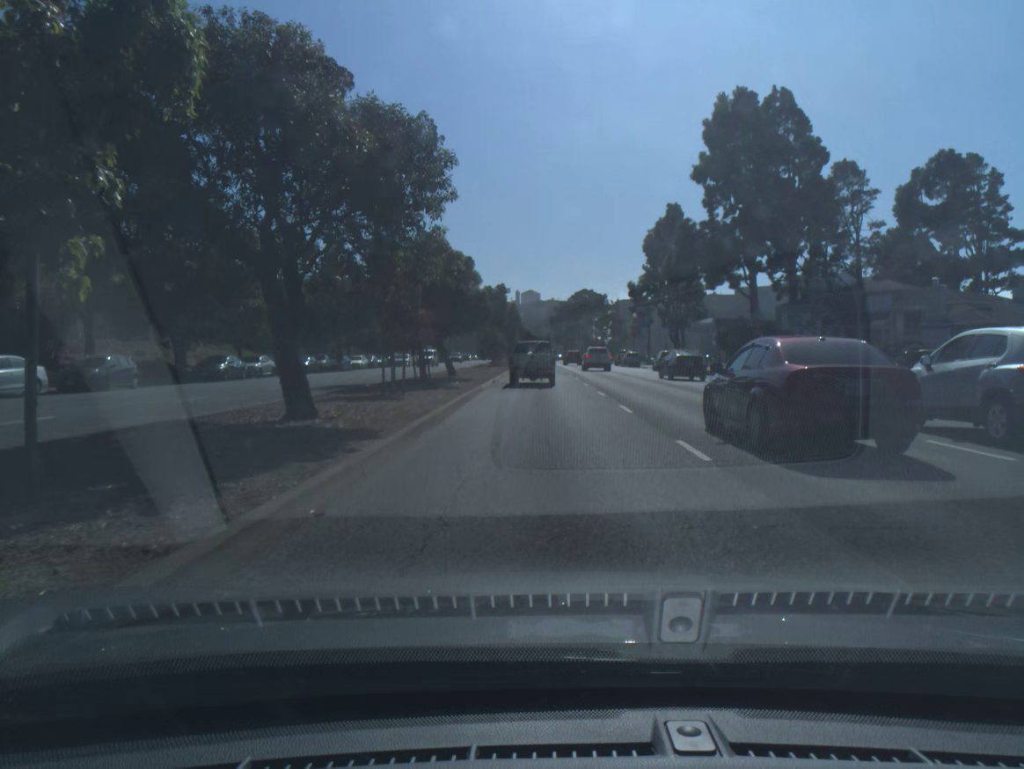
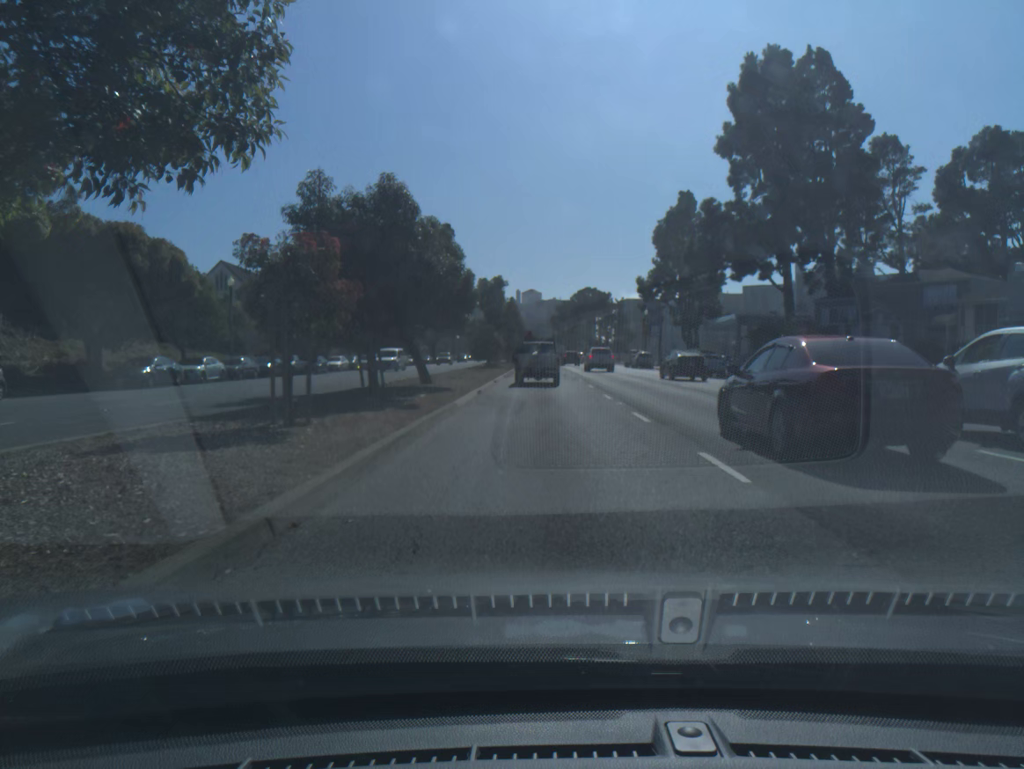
(0.0, +8.8) m; 0°
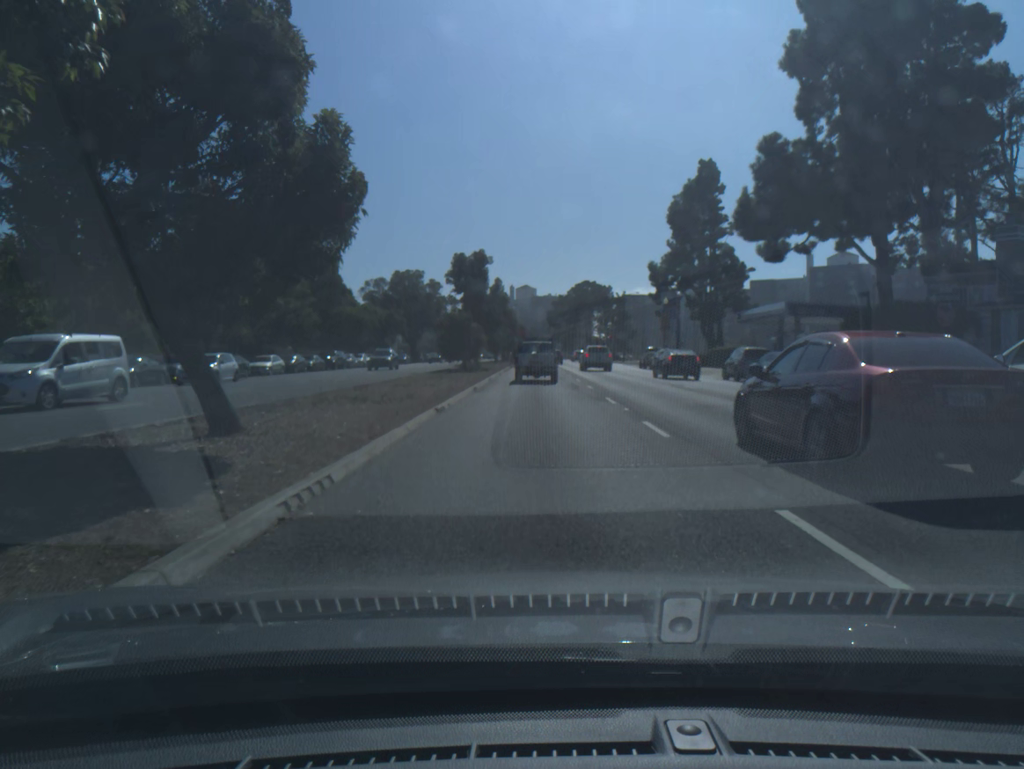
(+0.1, +17.2) m; 0°
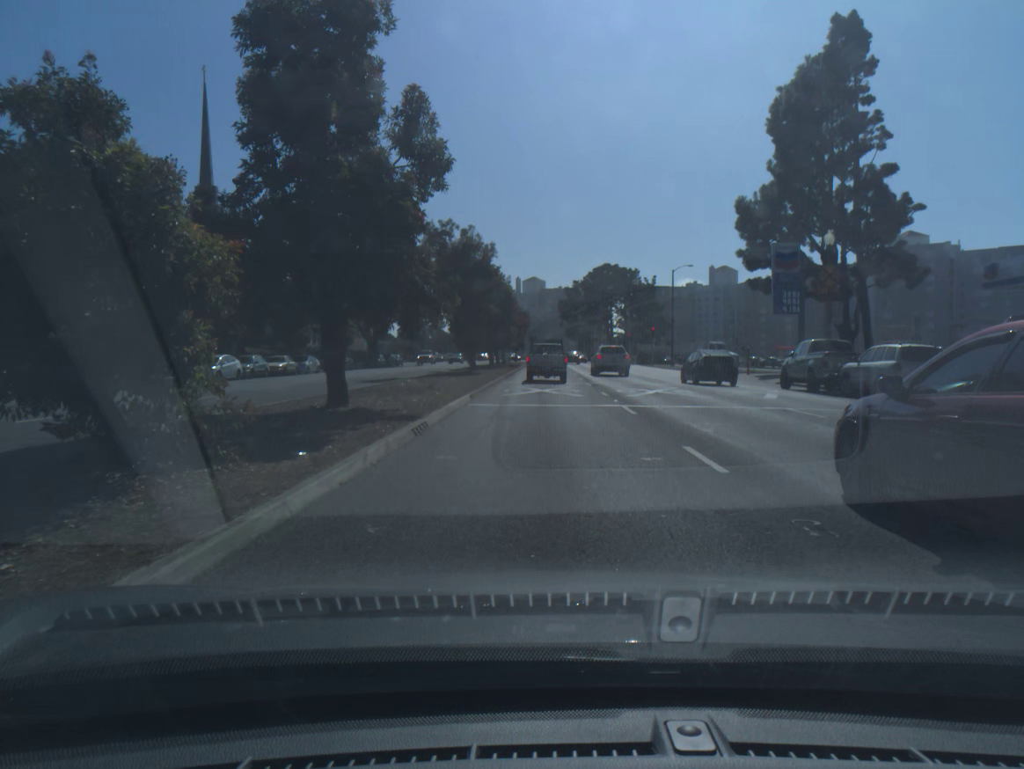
(-0.2, +40.0) m; -1°
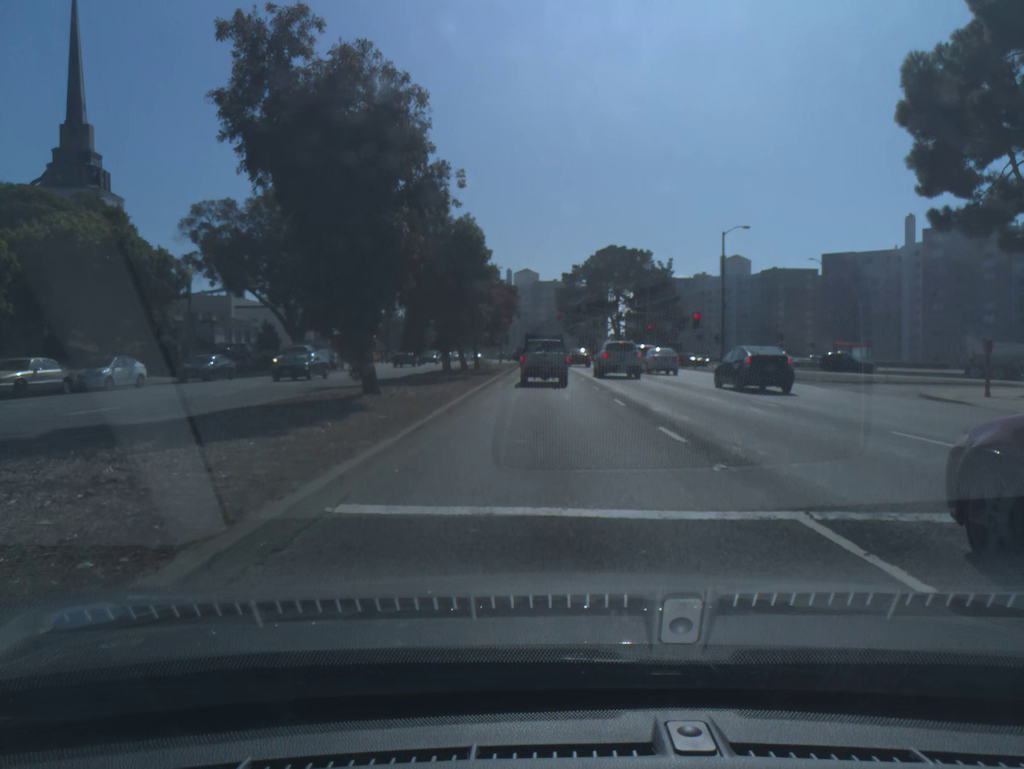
(+0.1, +27.4) m; +1°
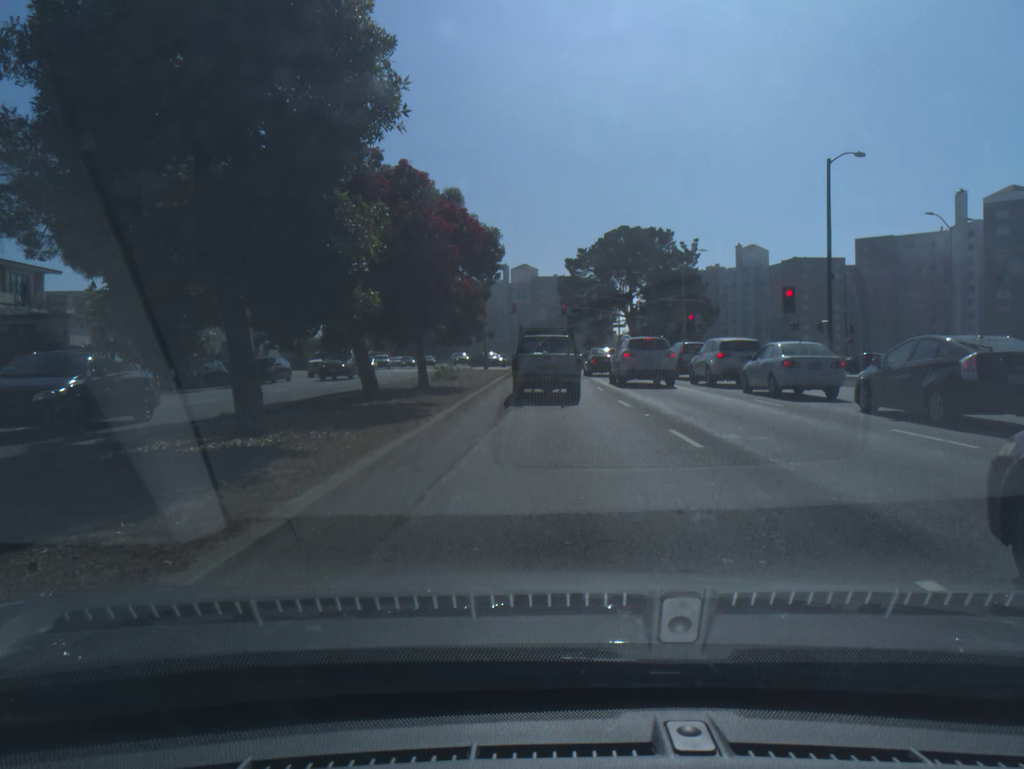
(+0.1, +24.0) m; +1°
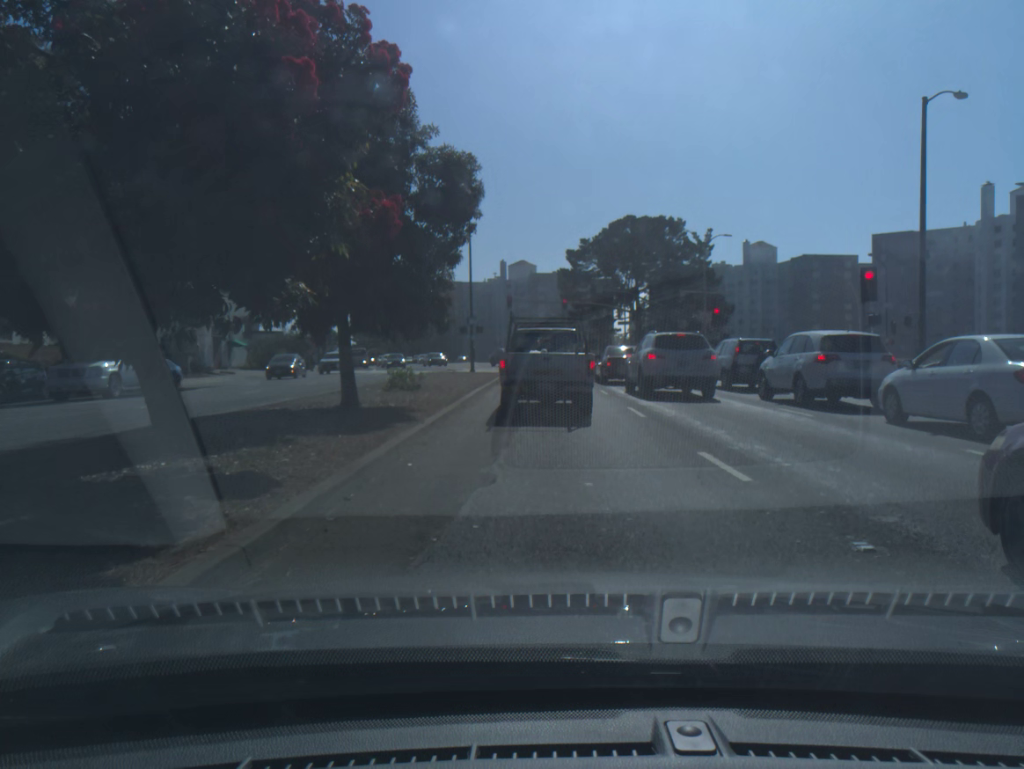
(0.0, +10.0) m; 0°
